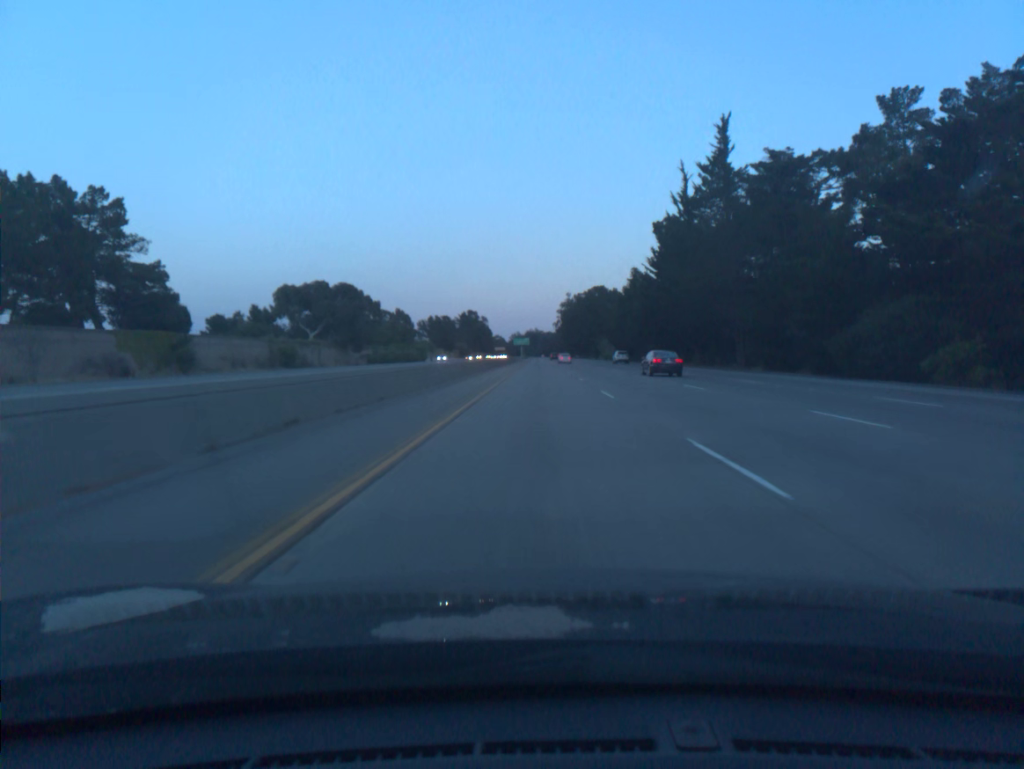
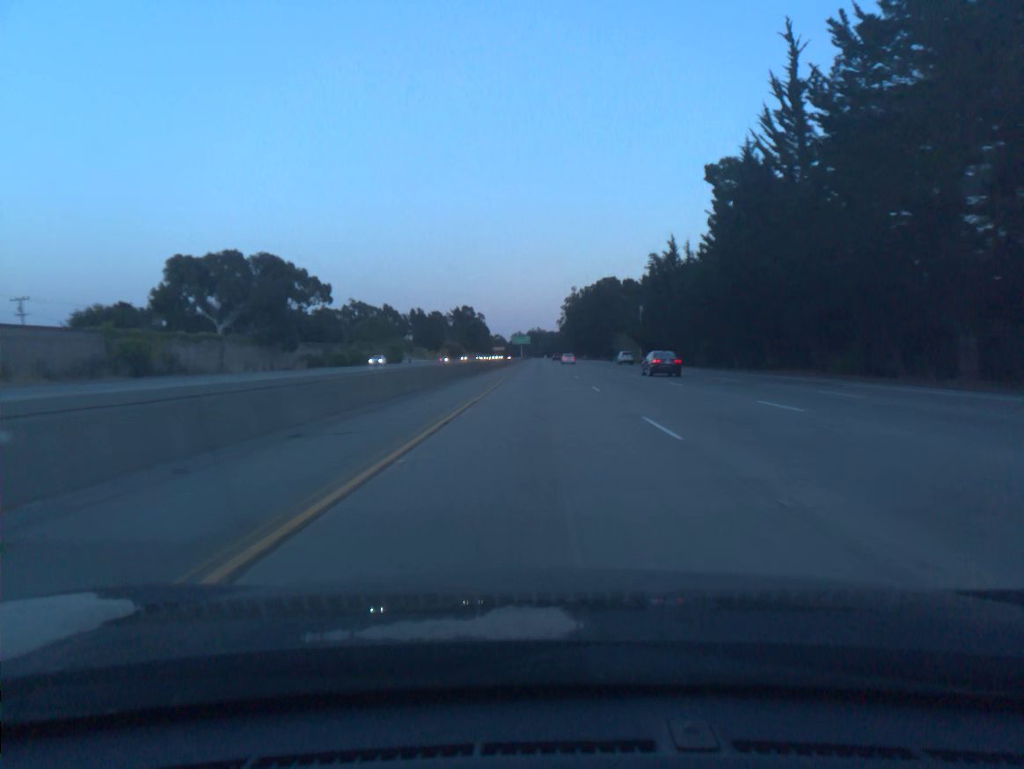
(0.0, +39.3) m; 0°
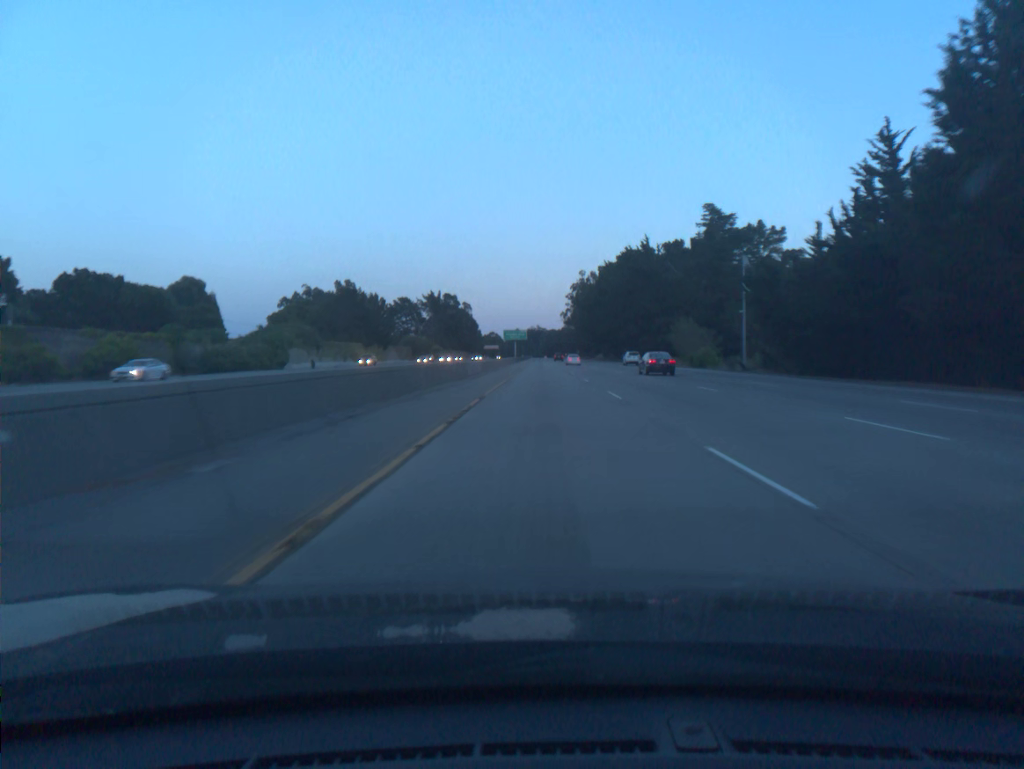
(-0.1, +78.6) m; 0°
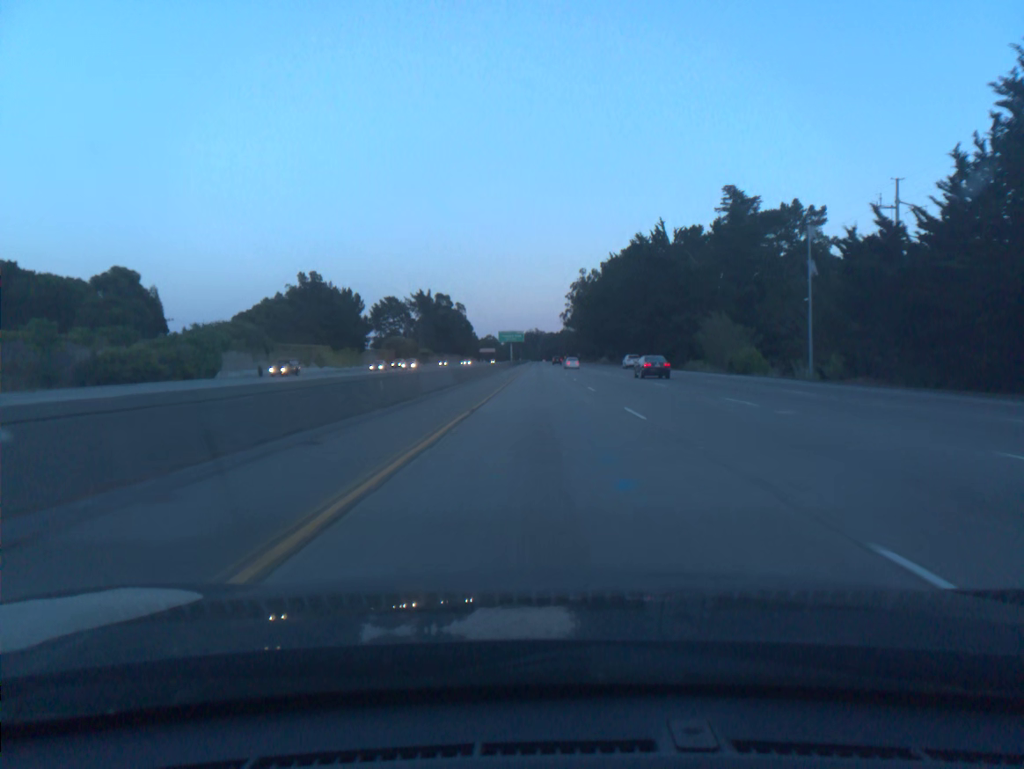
(0.0, +19.6) m; 0°
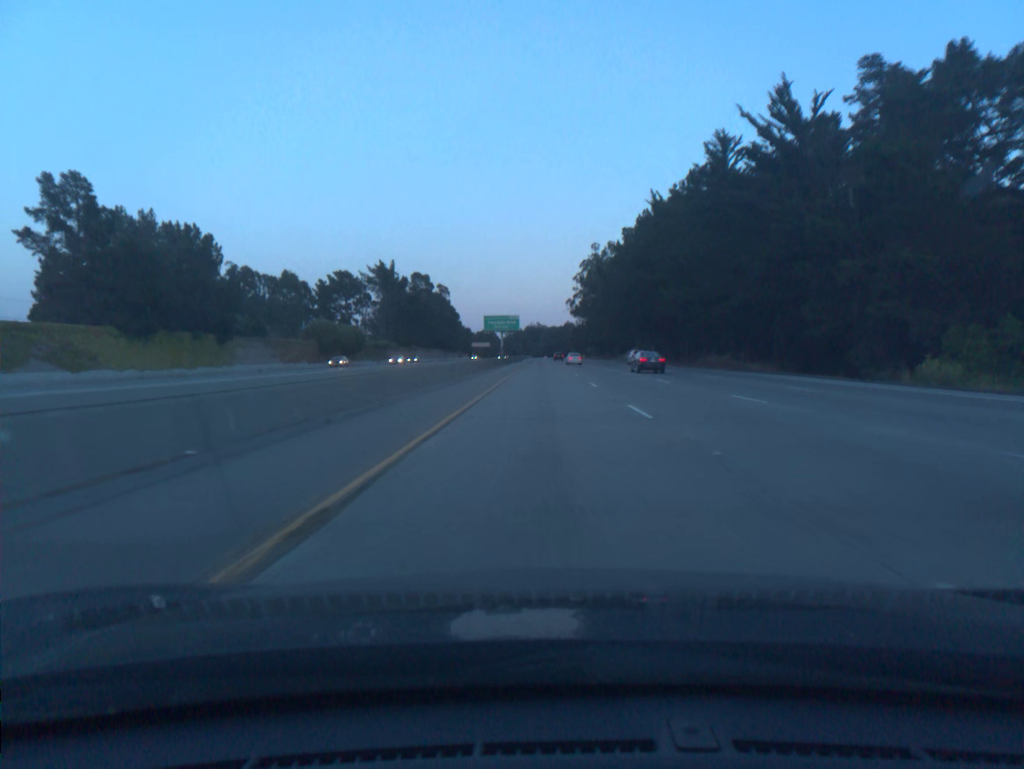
(0.0, +58.9) m; 0°
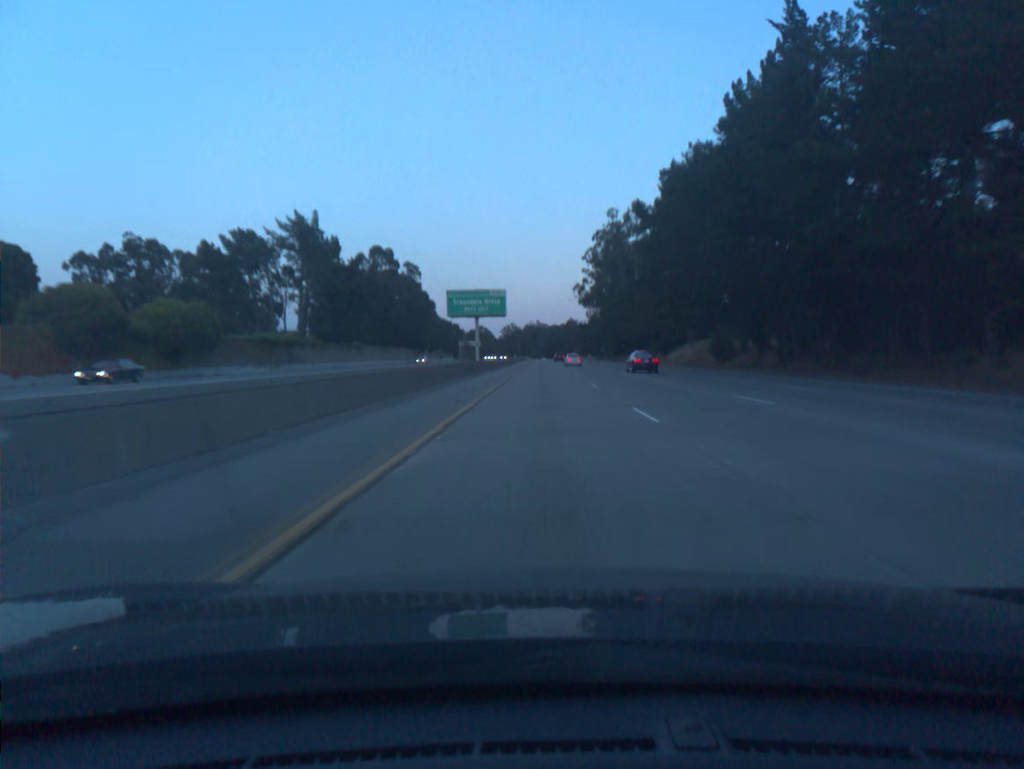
(0.0, +59.0) m; 0°
